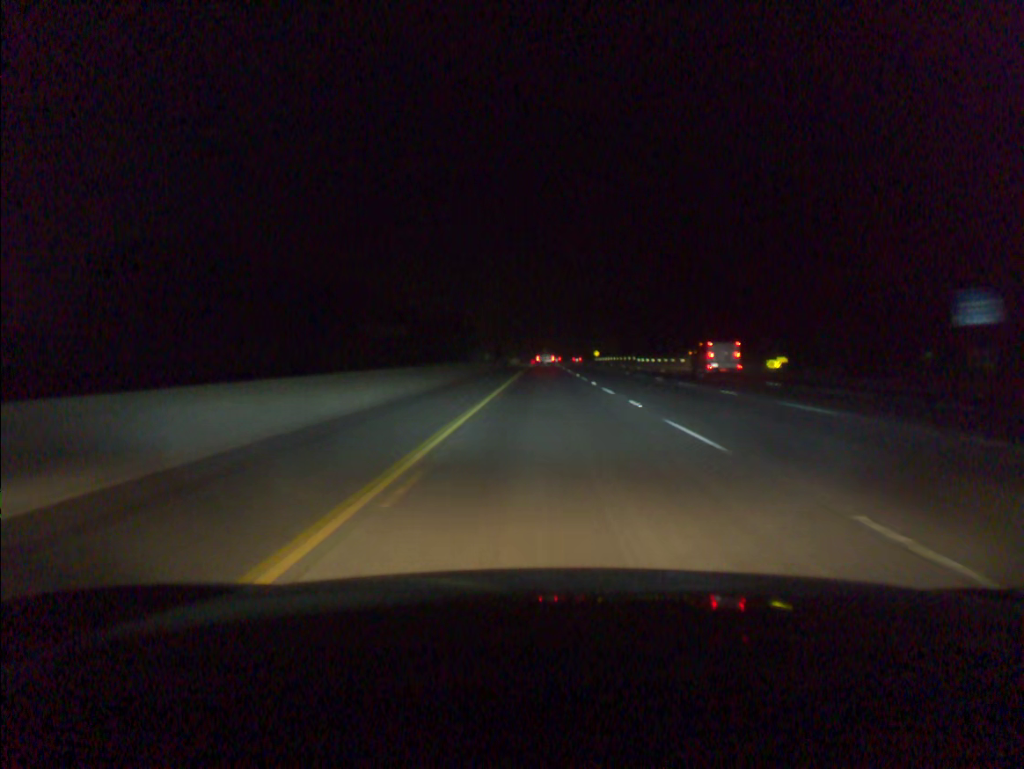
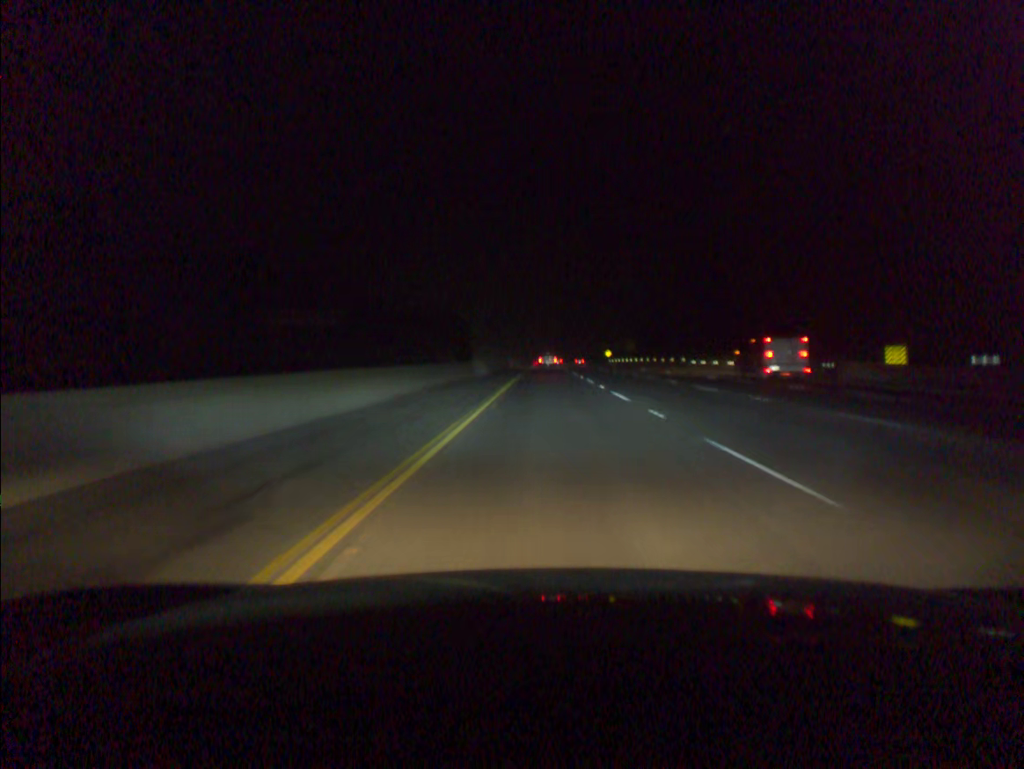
(0.0, +46.8) m; 0°
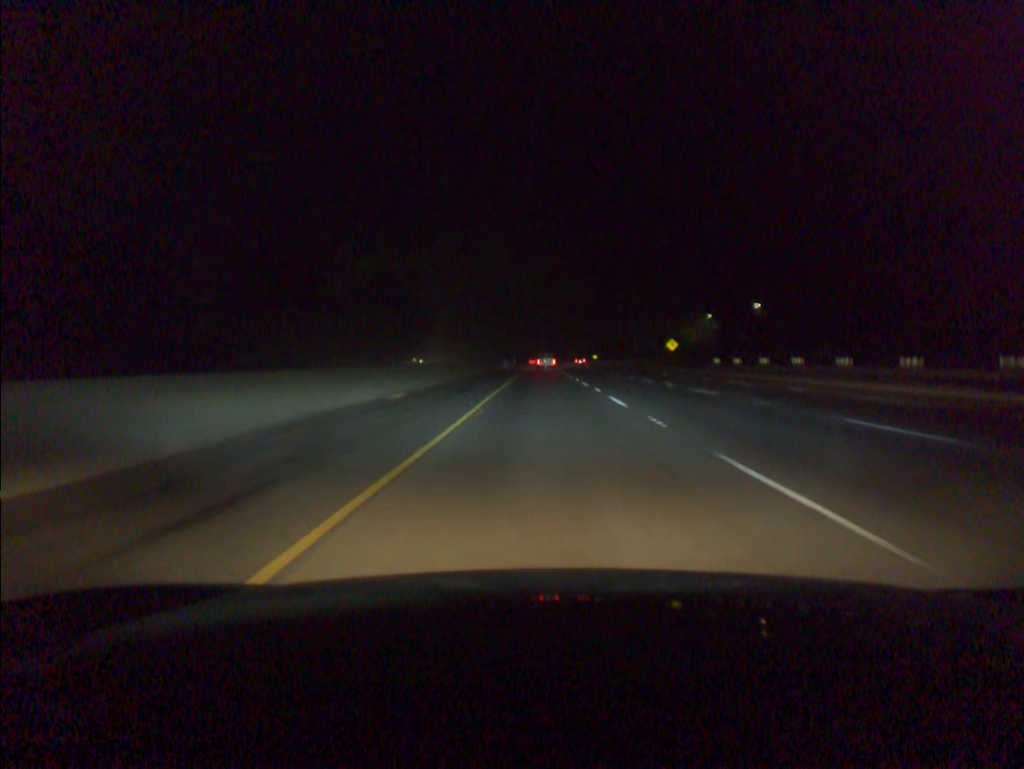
(+0.3, +118.1) m; 0°
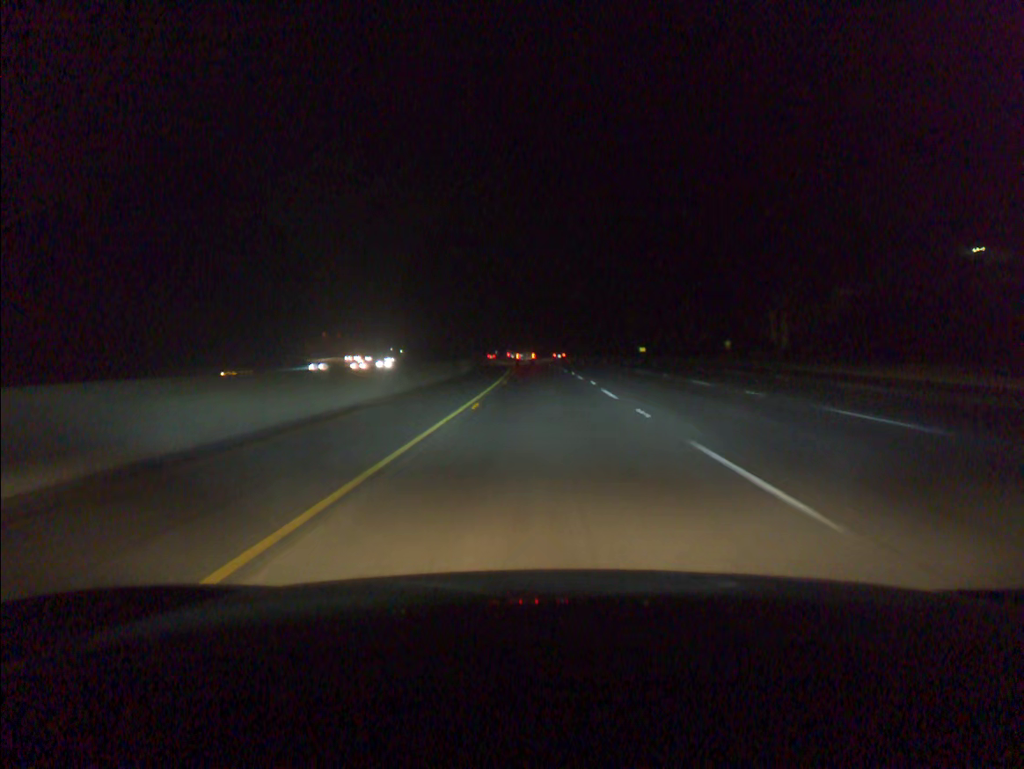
(-0.3, +116.0) m; 0°
